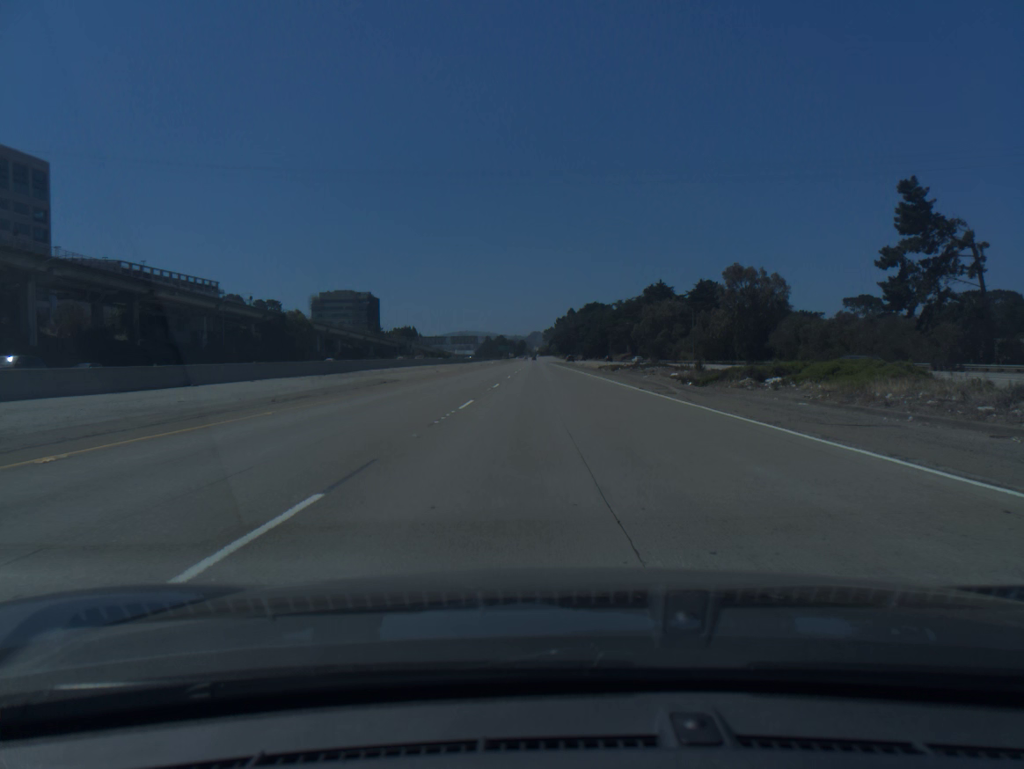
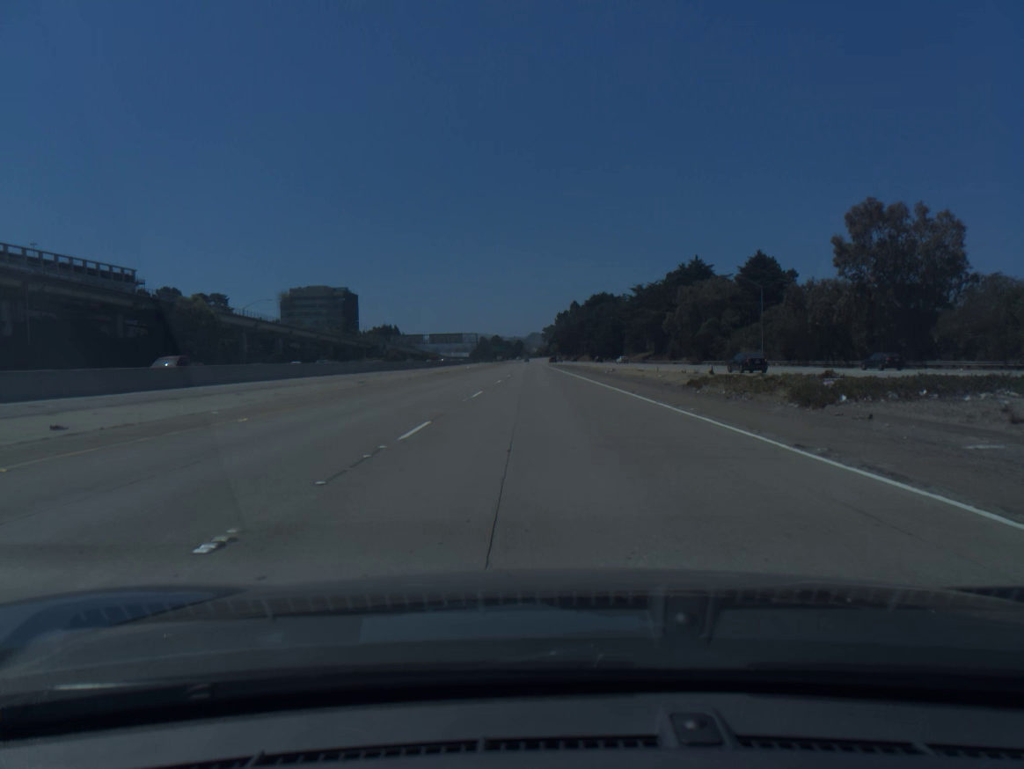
(0.0, +51.0) m; 0°
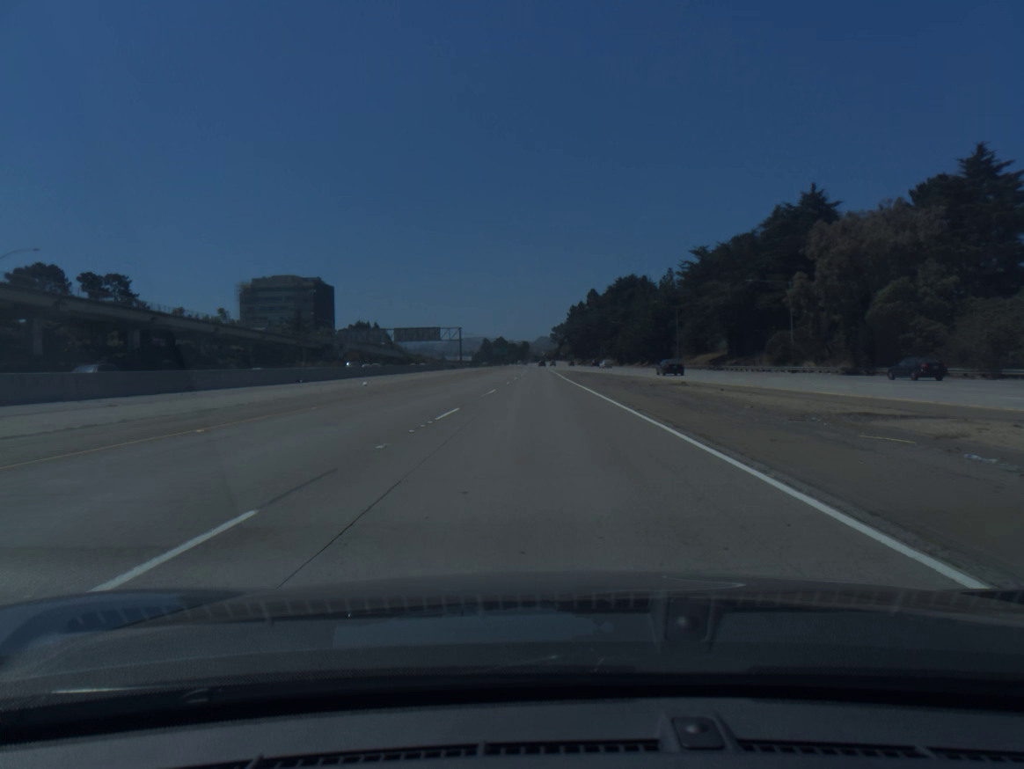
(-0.1, +67.7) m; -1°
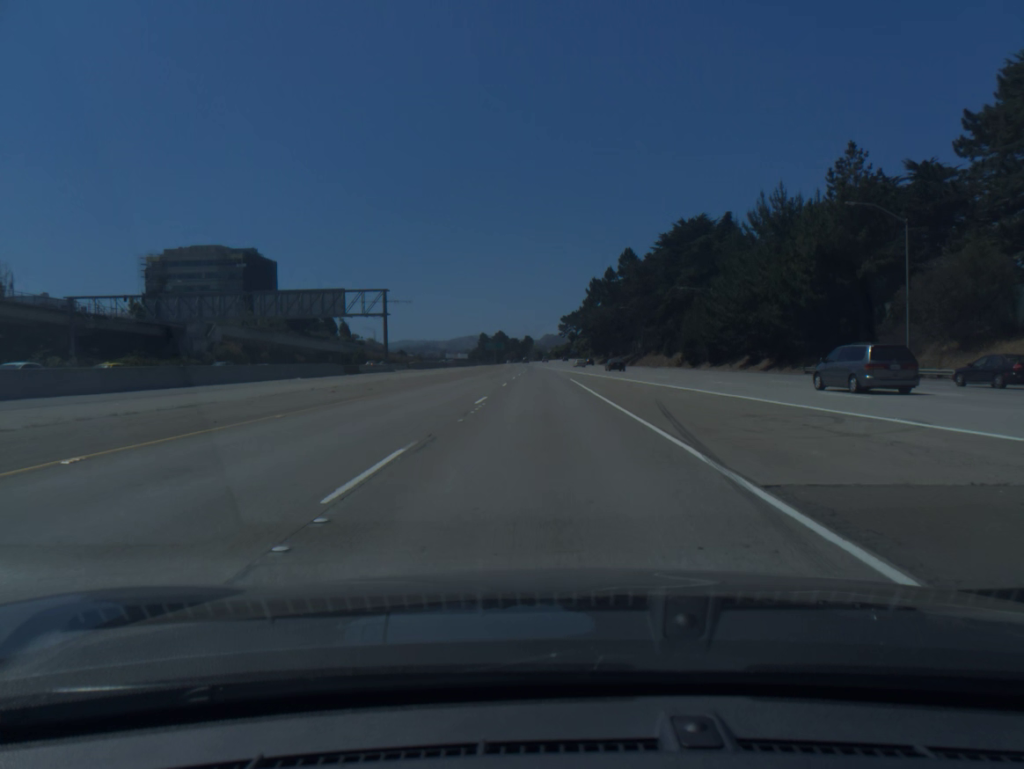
(-0.4, +84.5) m; 0°
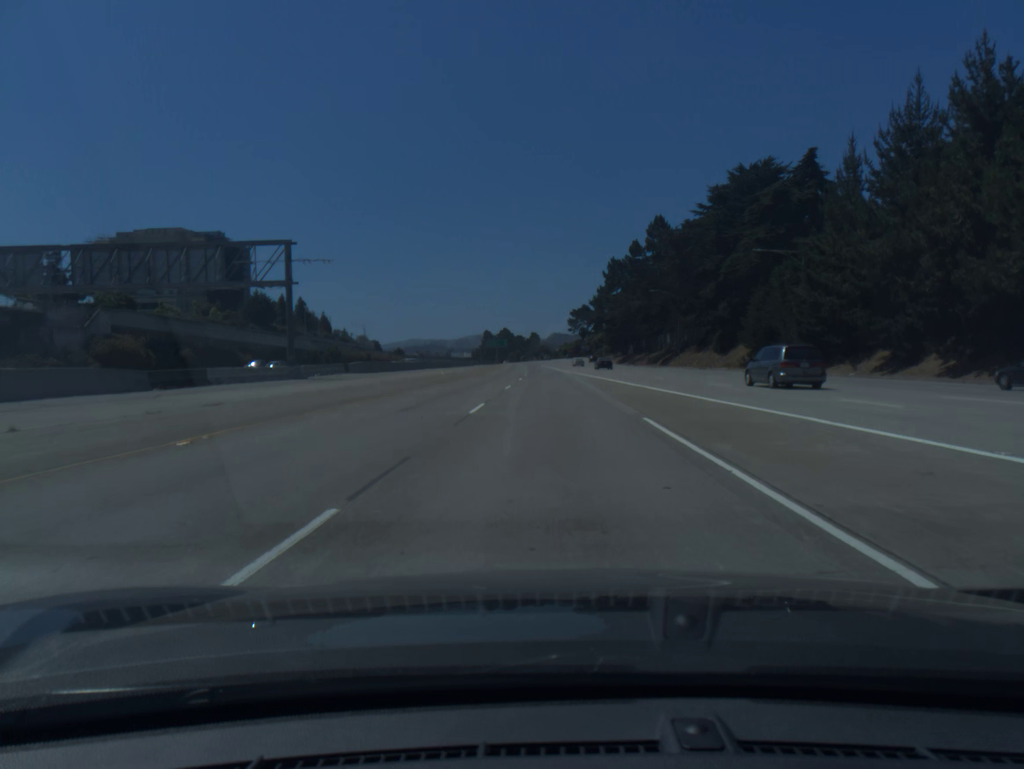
(-0.1, +33.6) m; -1°
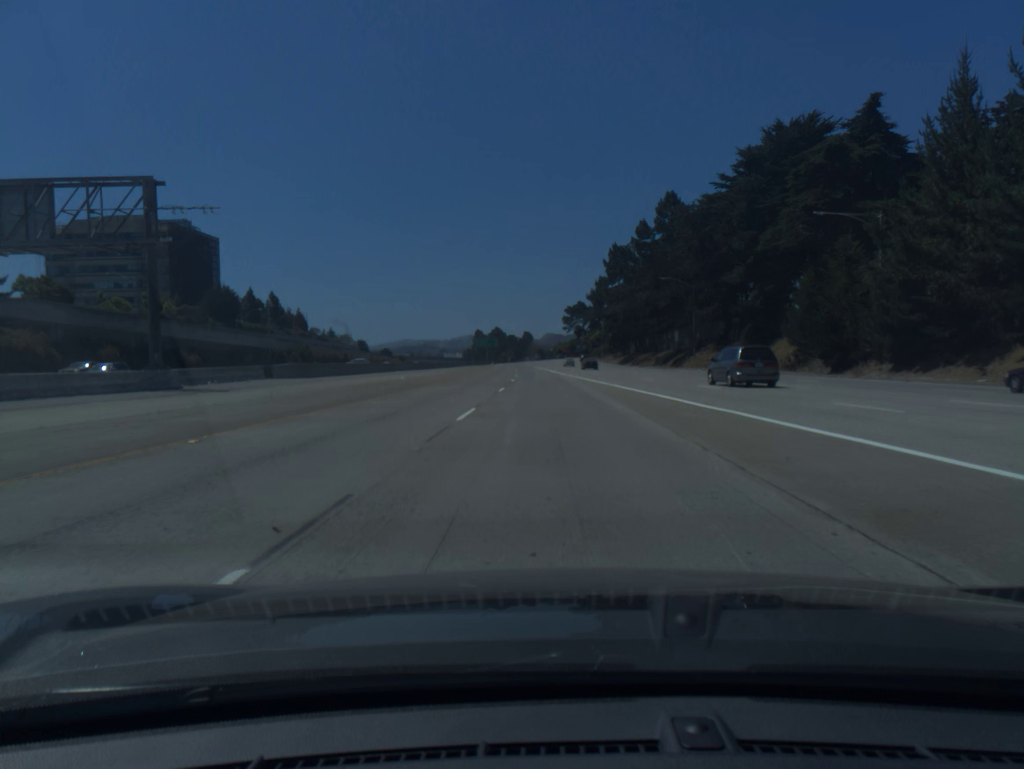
(+0.1, +16.7) m; 0°
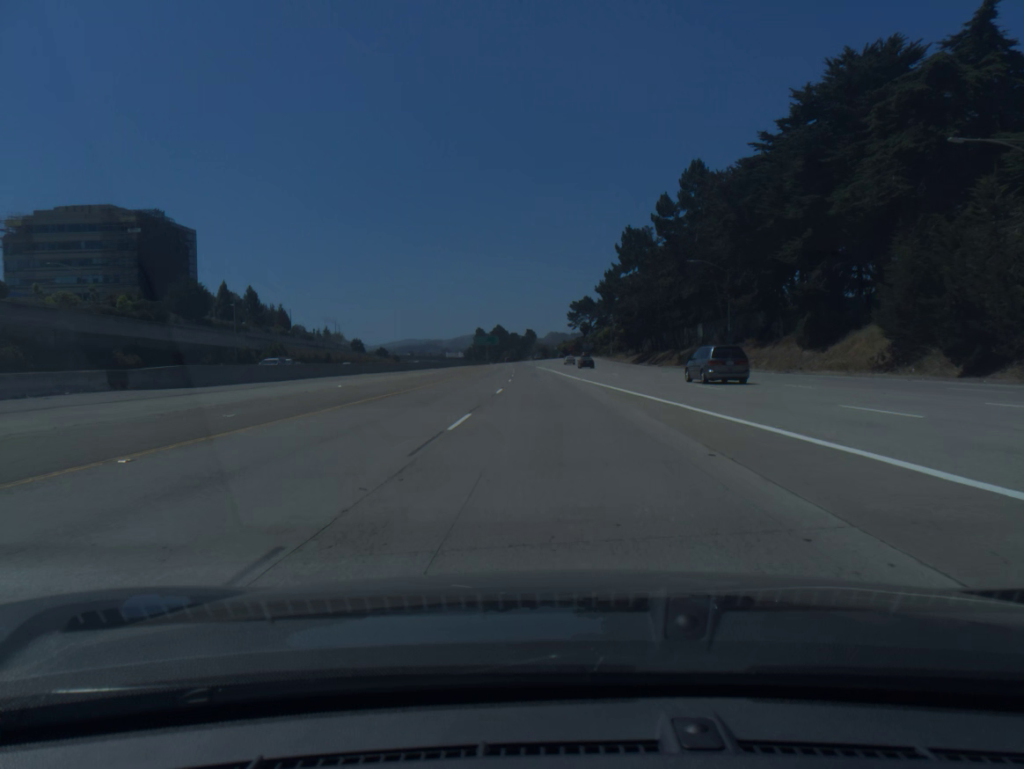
(0.0, +16.6) m; 0°
